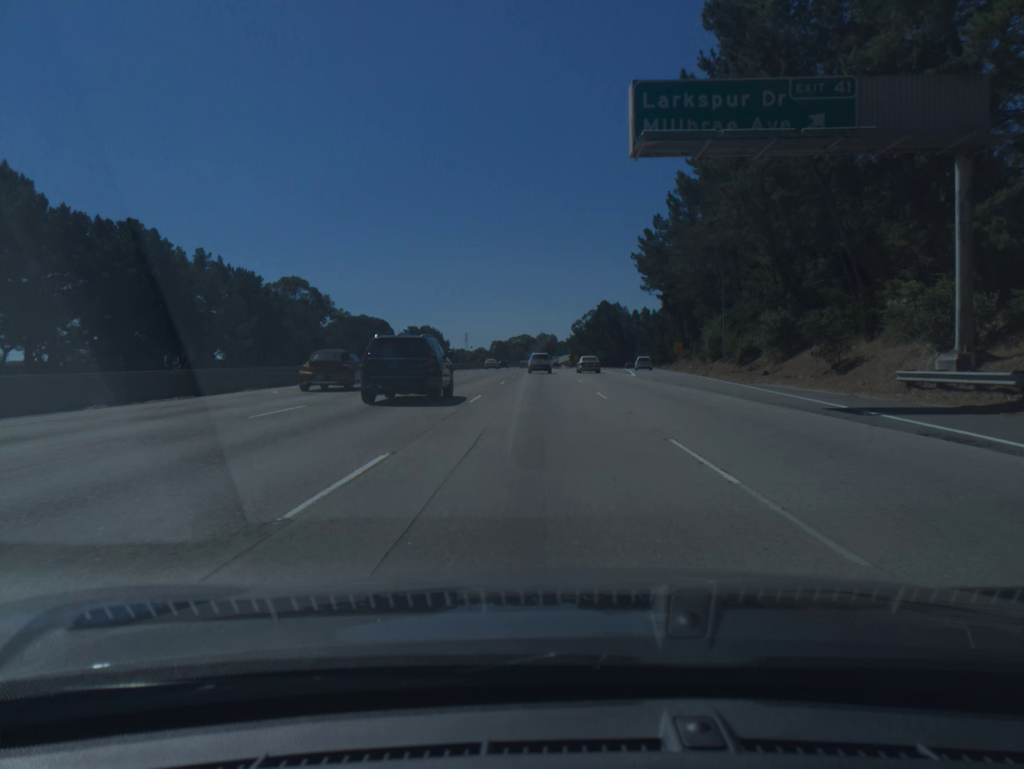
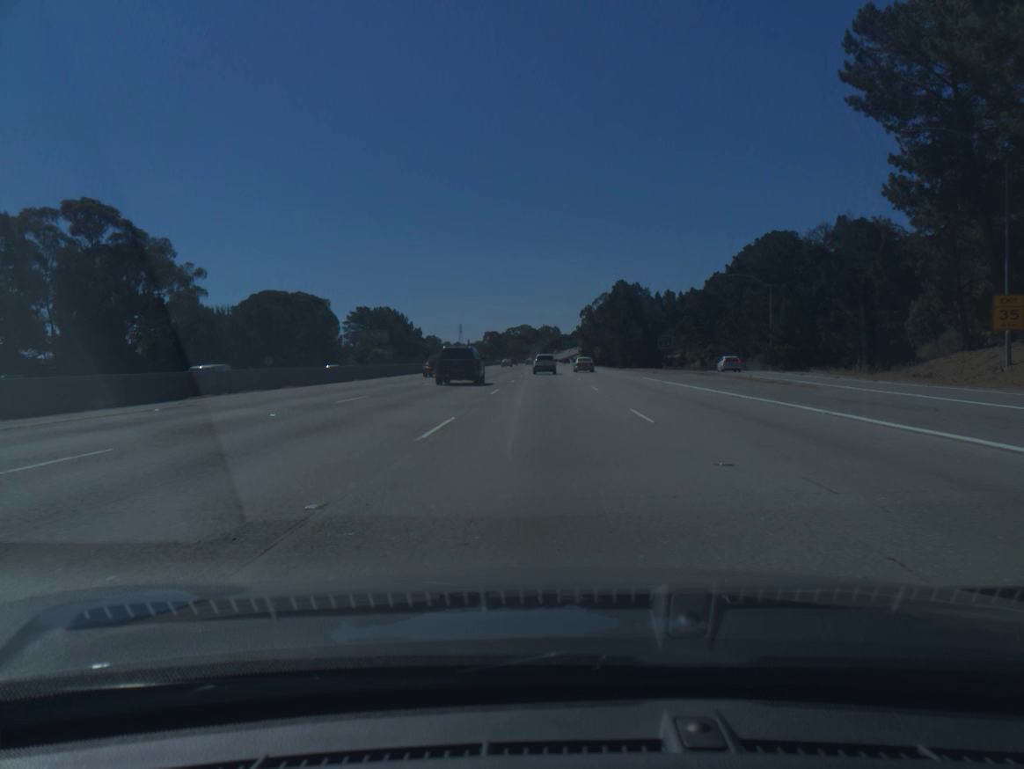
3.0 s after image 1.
(-0.3, +81.6) m; 0°
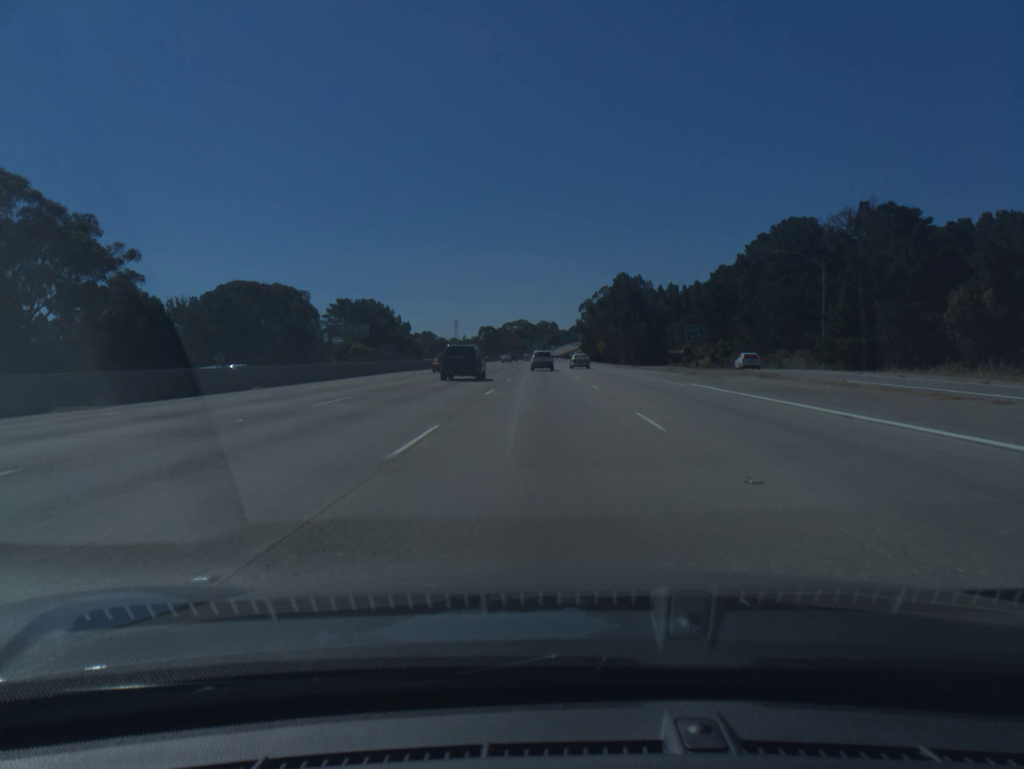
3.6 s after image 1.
(0.0, +16.4) m; 0°
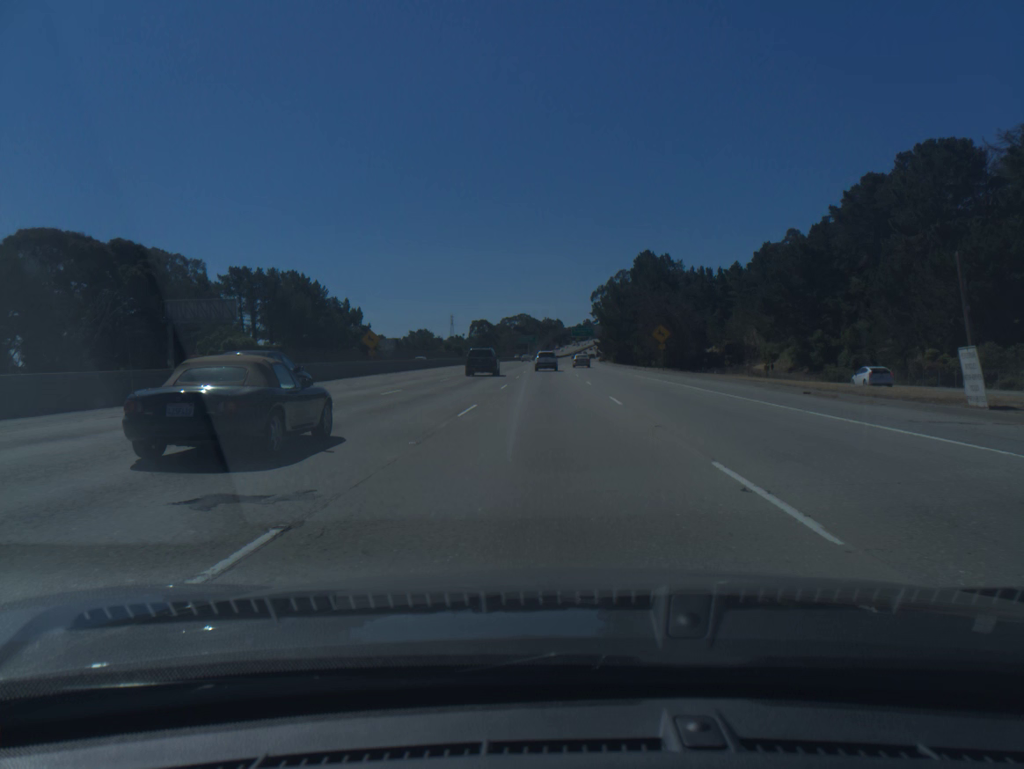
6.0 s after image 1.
(-0.1, +66.2) m; 0°
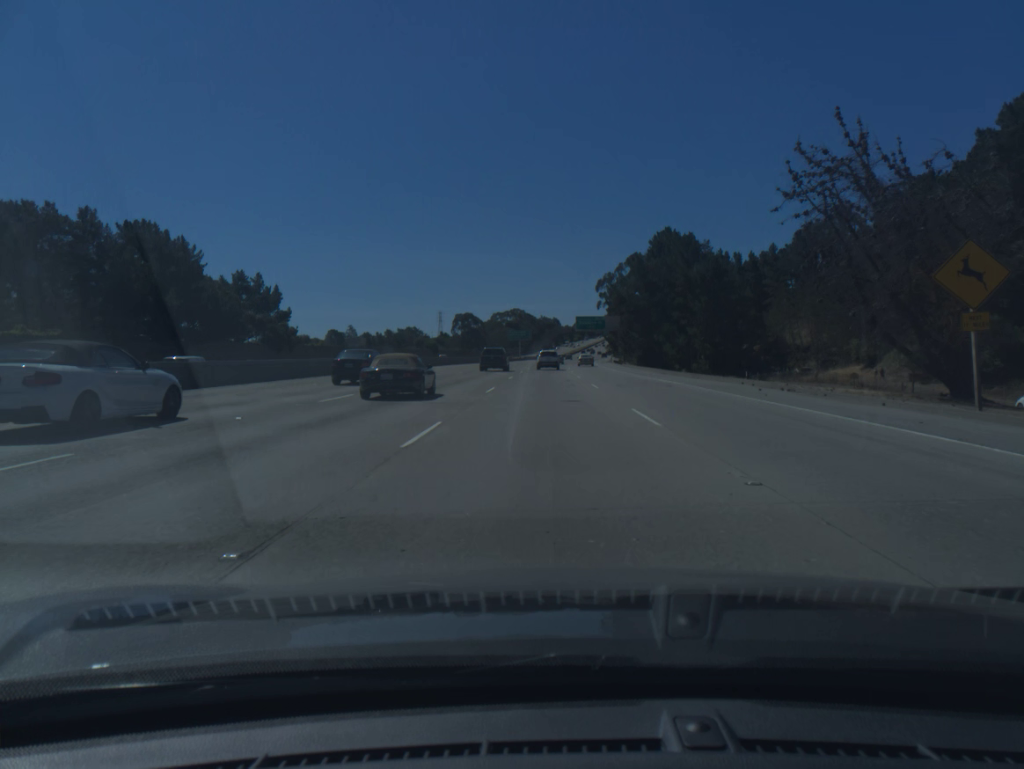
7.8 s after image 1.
(+0.2, +50.1) m; 0°
